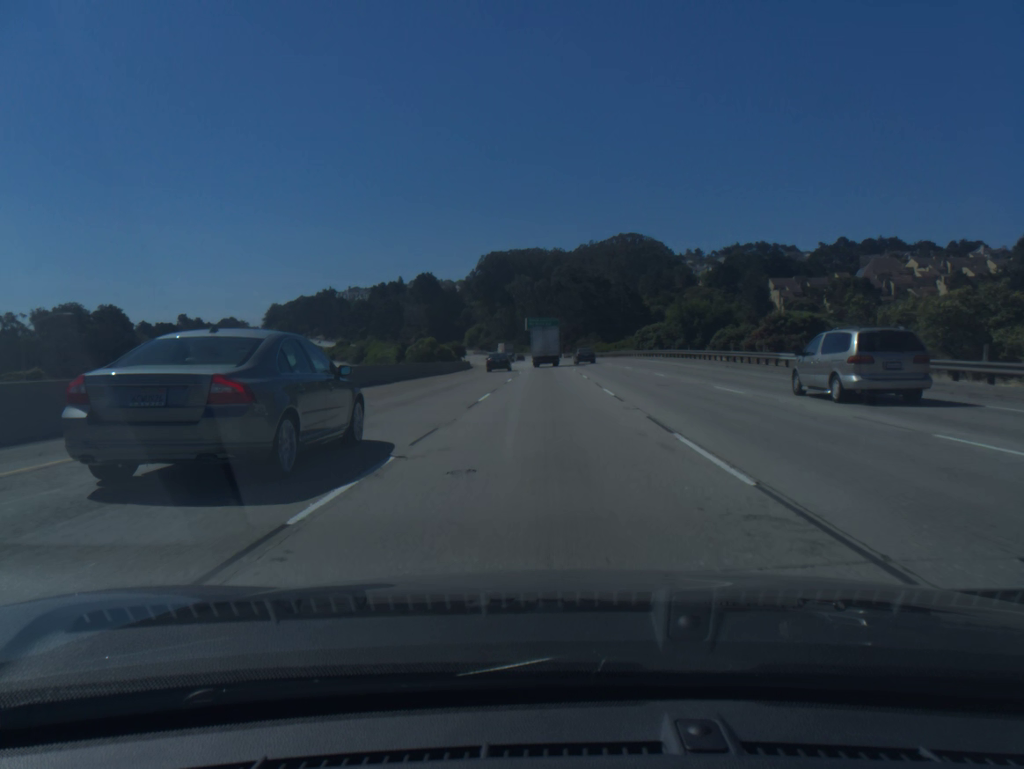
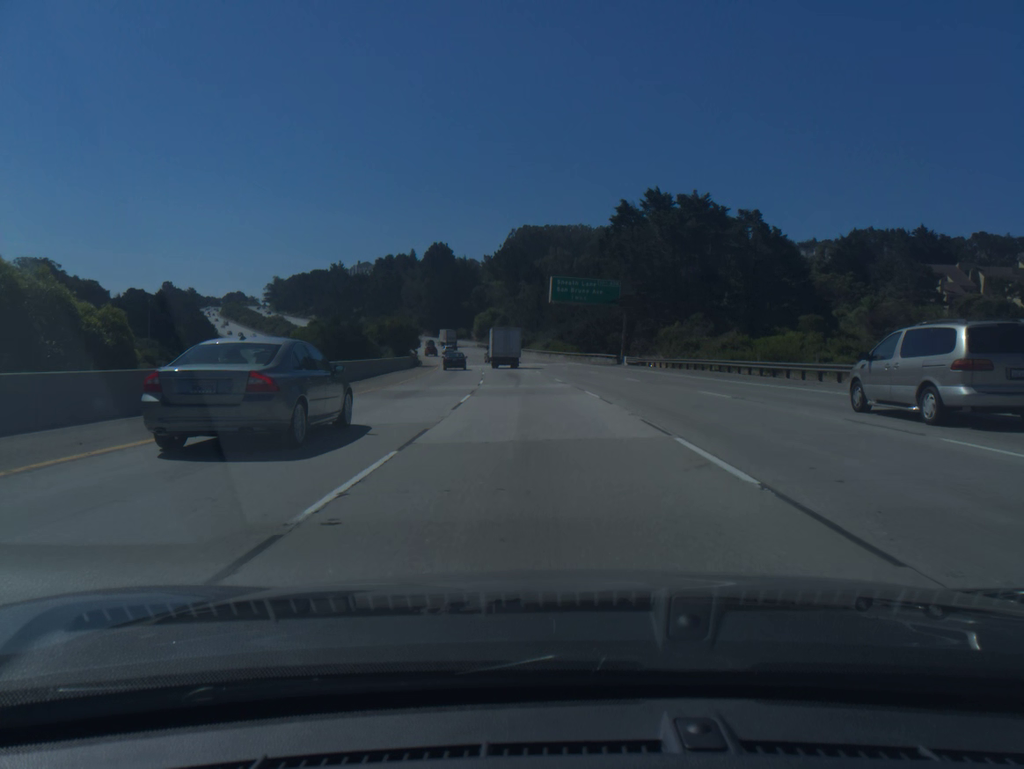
(-0.6, +87.6) m; -2°
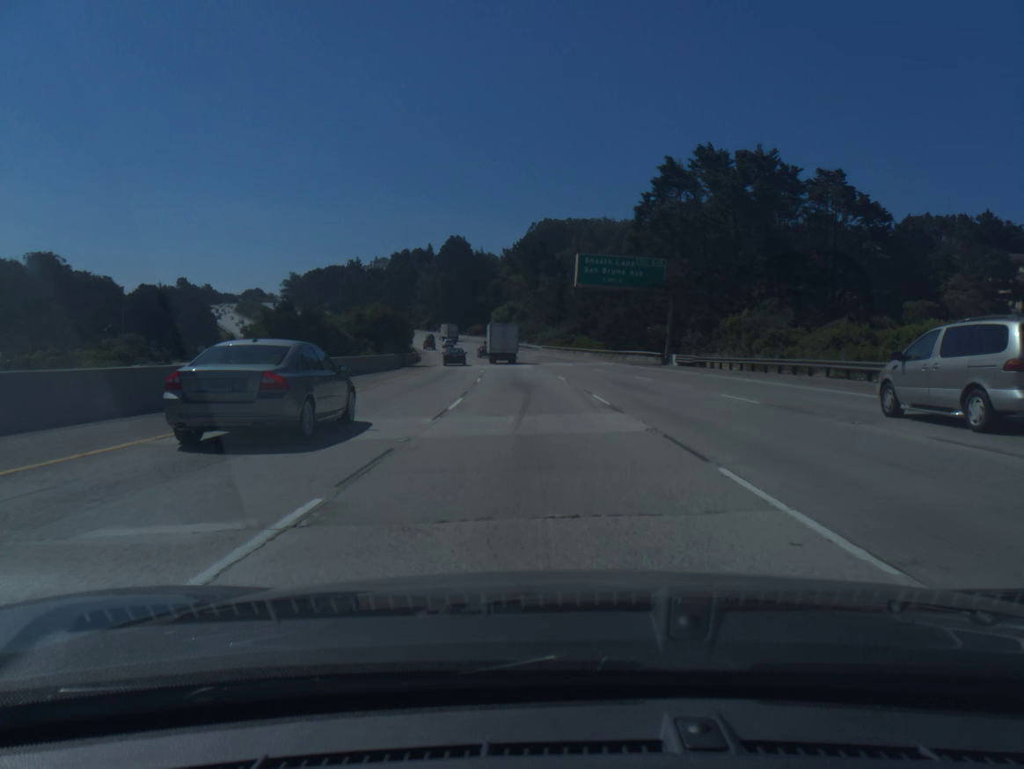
(-0.2, +17.5) m; -1°
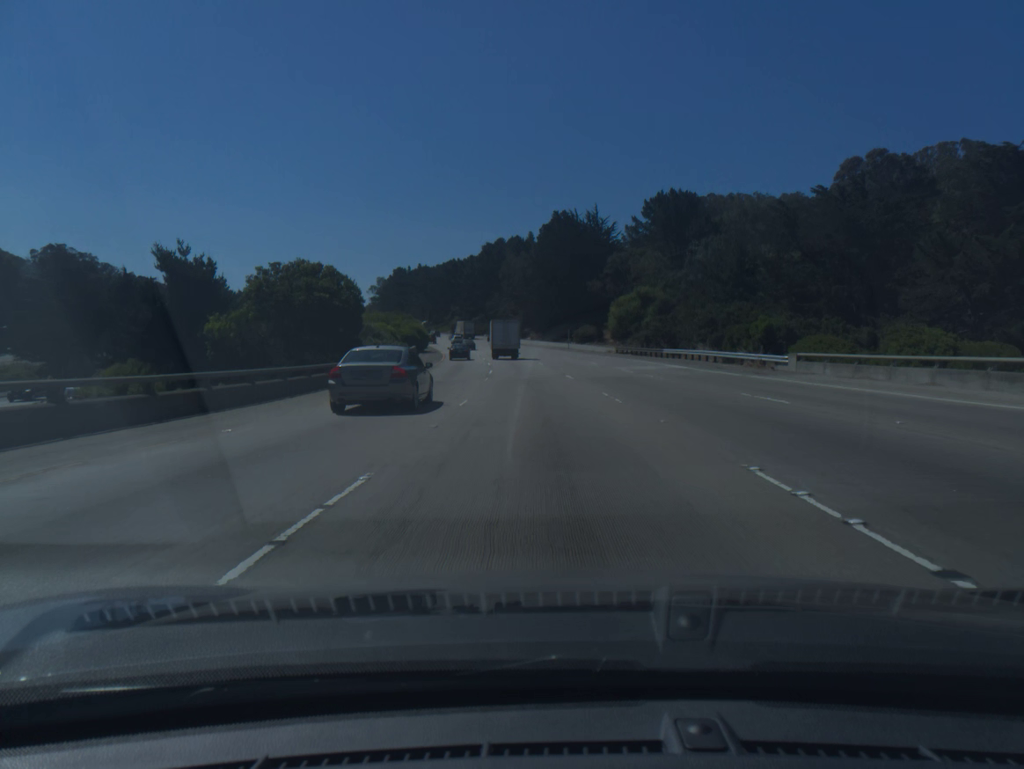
(-6.6, +87.3) m; -8°
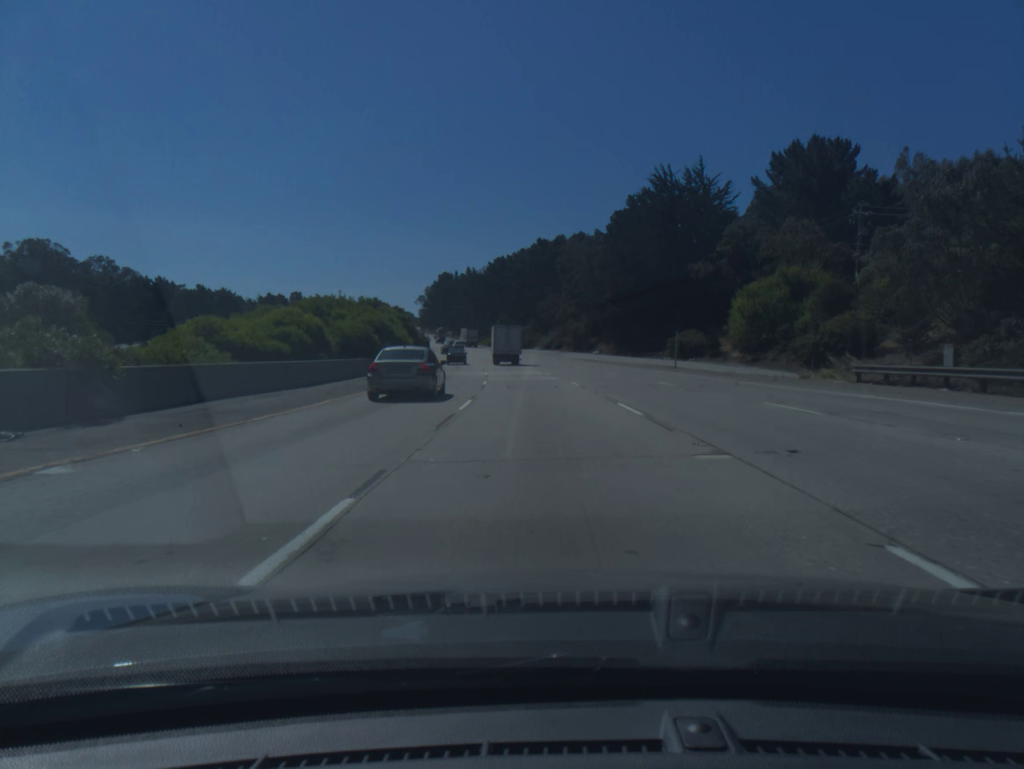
(-2.1, +52.4) m; -5°
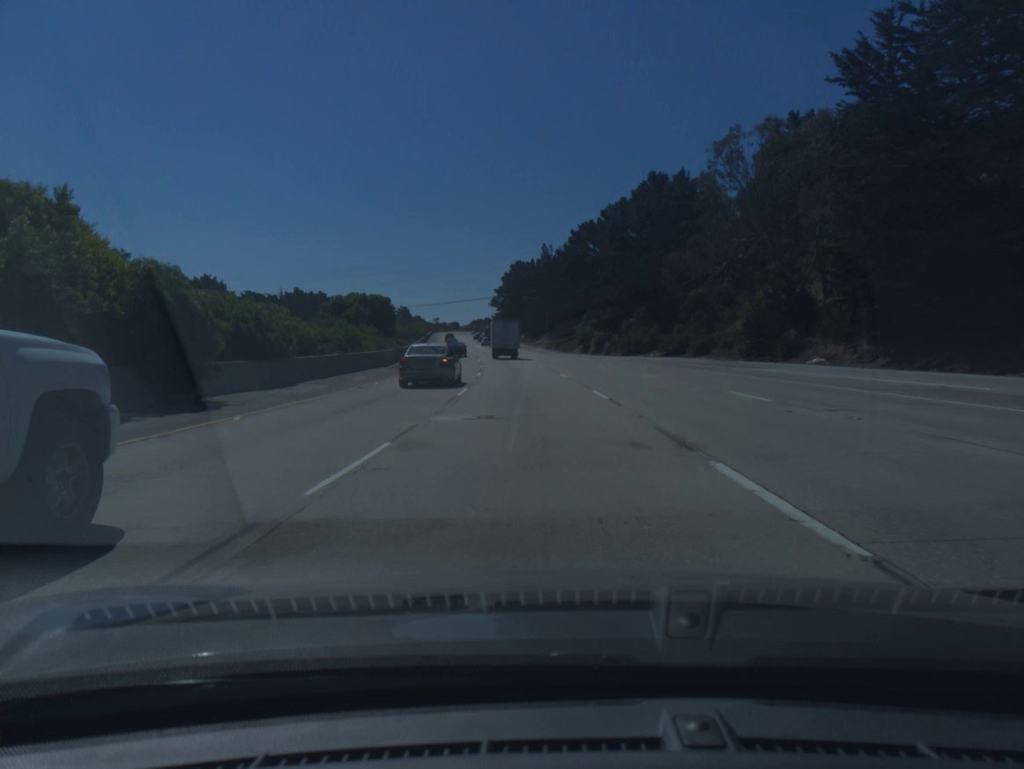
(-3.5, +69.3) m; -6°
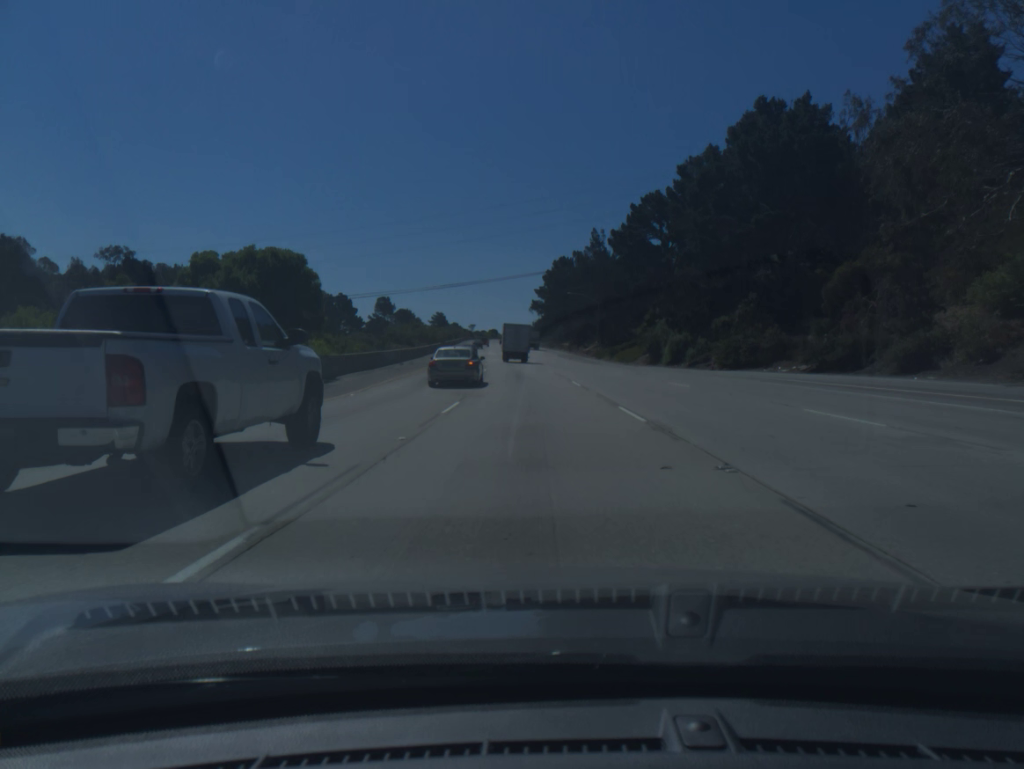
(-1.0, +34.4) m; -3°
